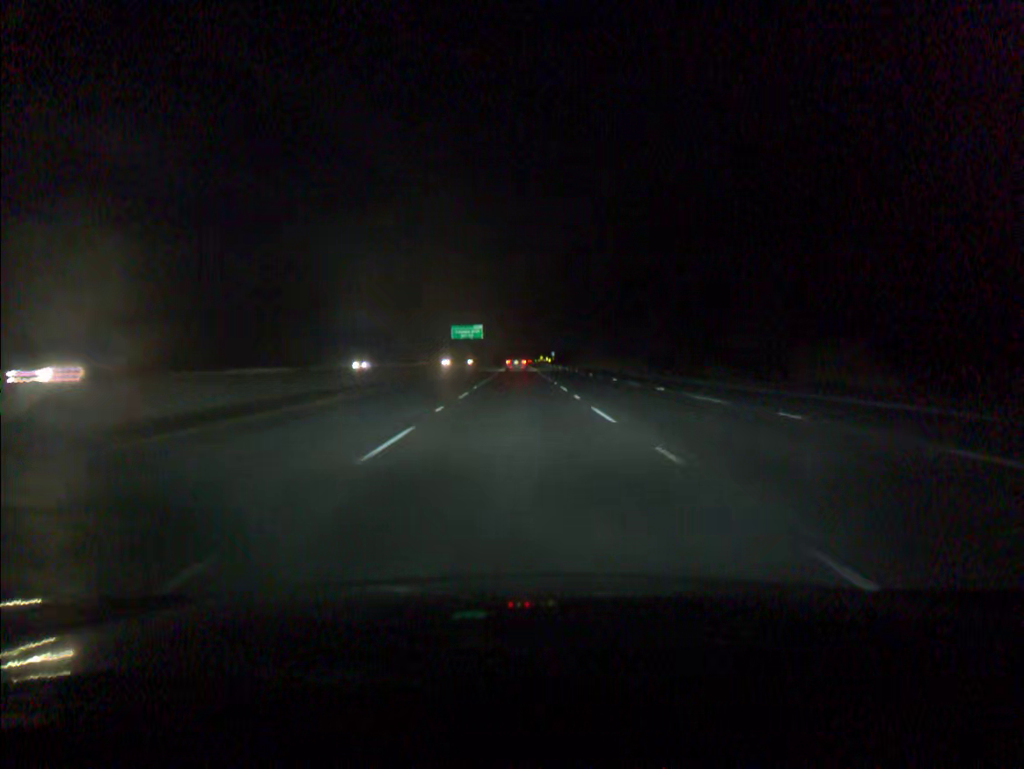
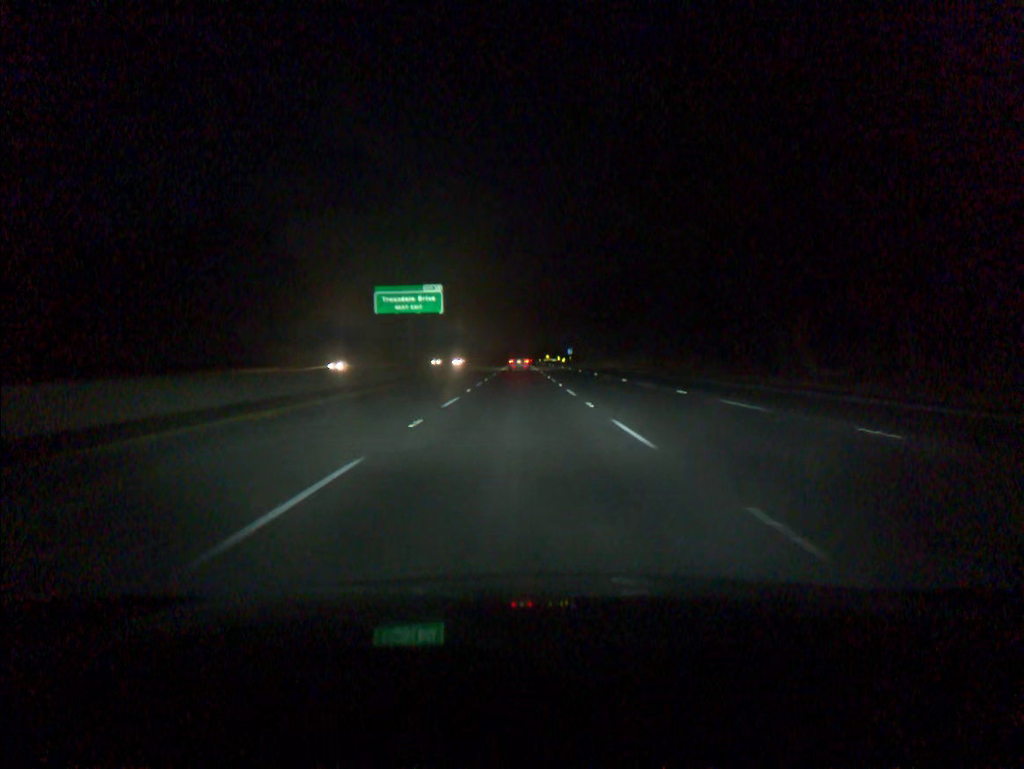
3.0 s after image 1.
(-0.1, +91.6) m; 0°
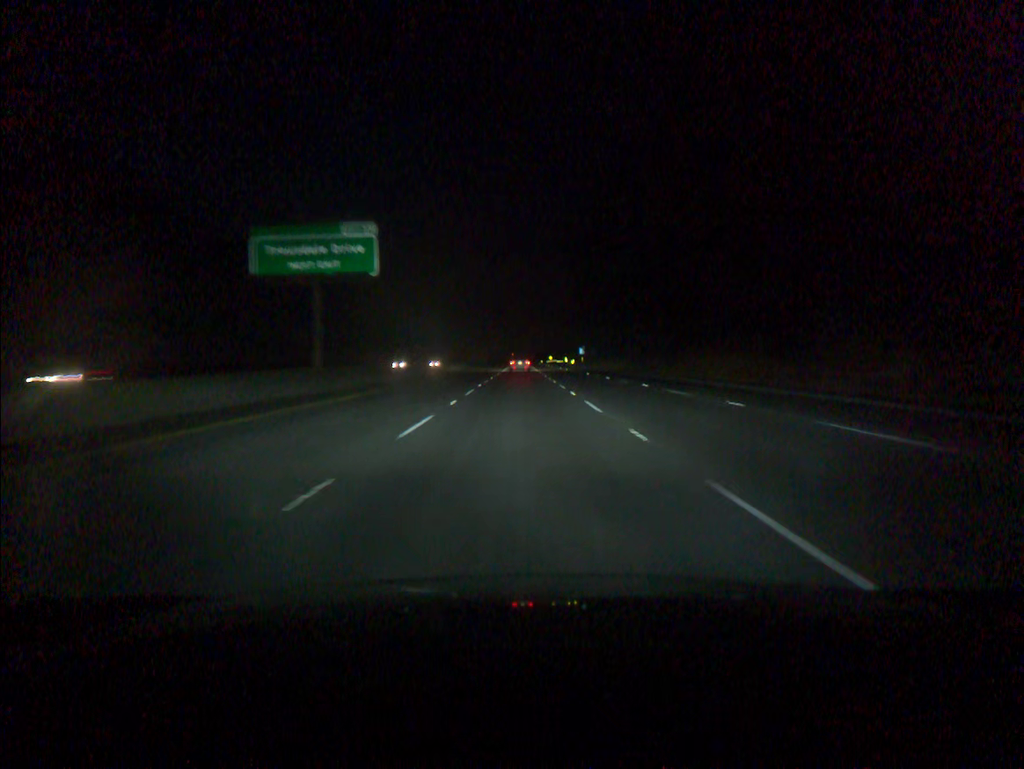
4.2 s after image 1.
(0.0, +36.5) m; 0°
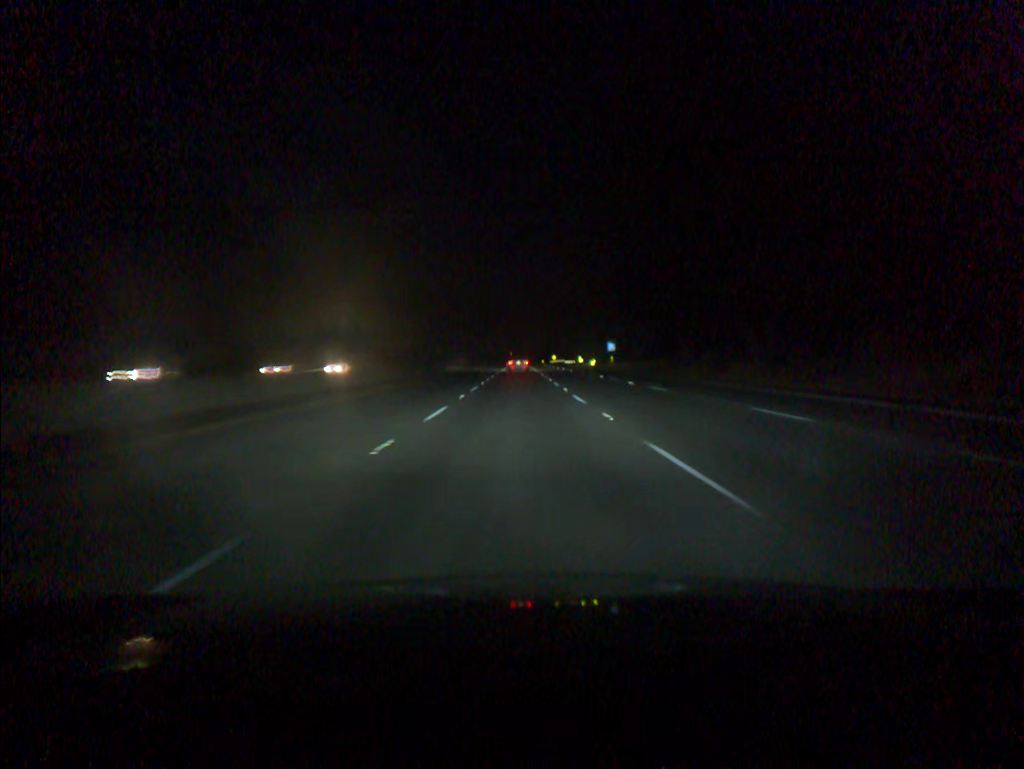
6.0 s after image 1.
(0.0, +54.8) m; 0°
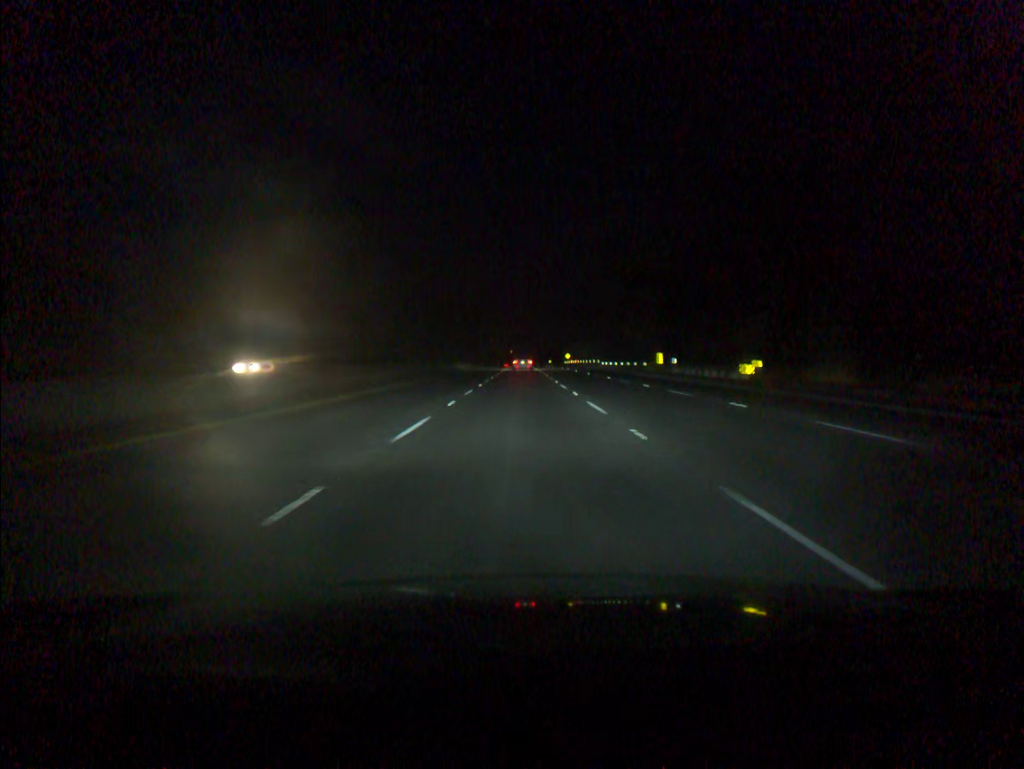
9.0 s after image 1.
(0.0, +91.4) m; 0°
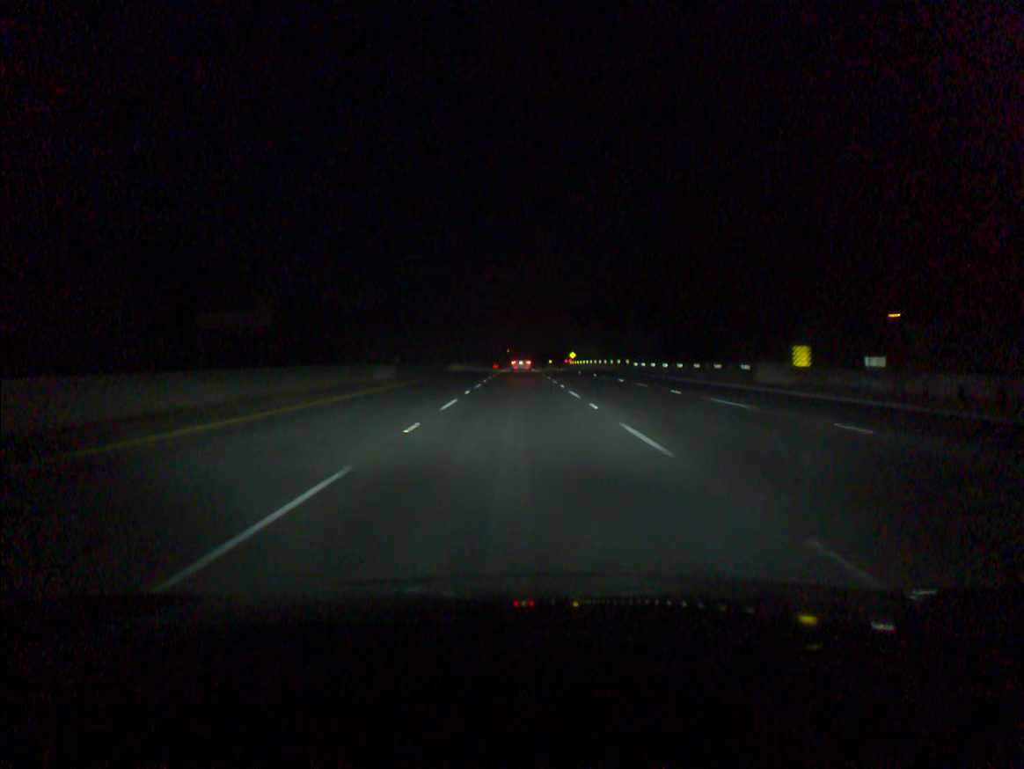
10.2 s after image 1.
(+0.1, +36.6) m; 0°
